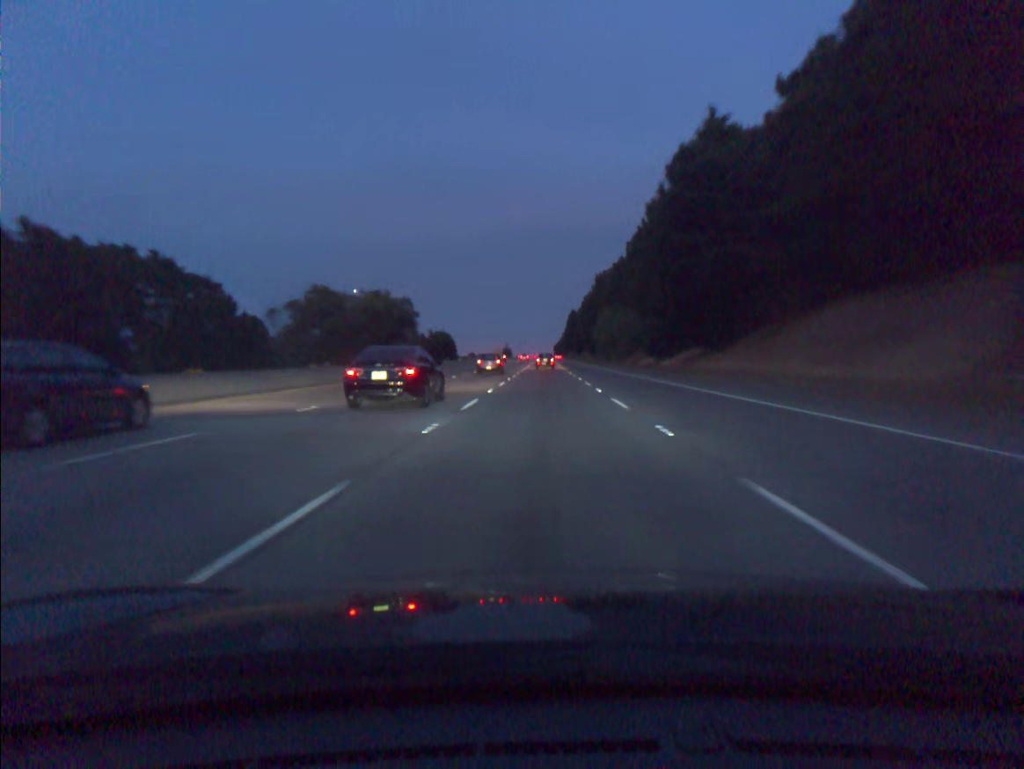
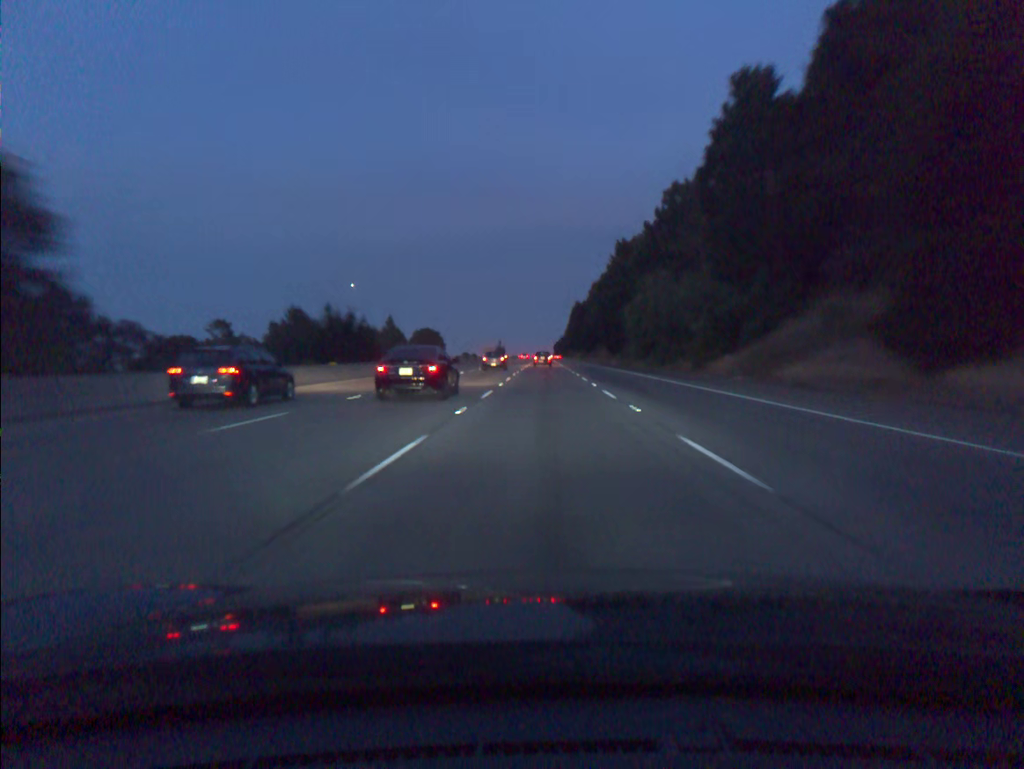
(0.0, +54.4) m; 0°
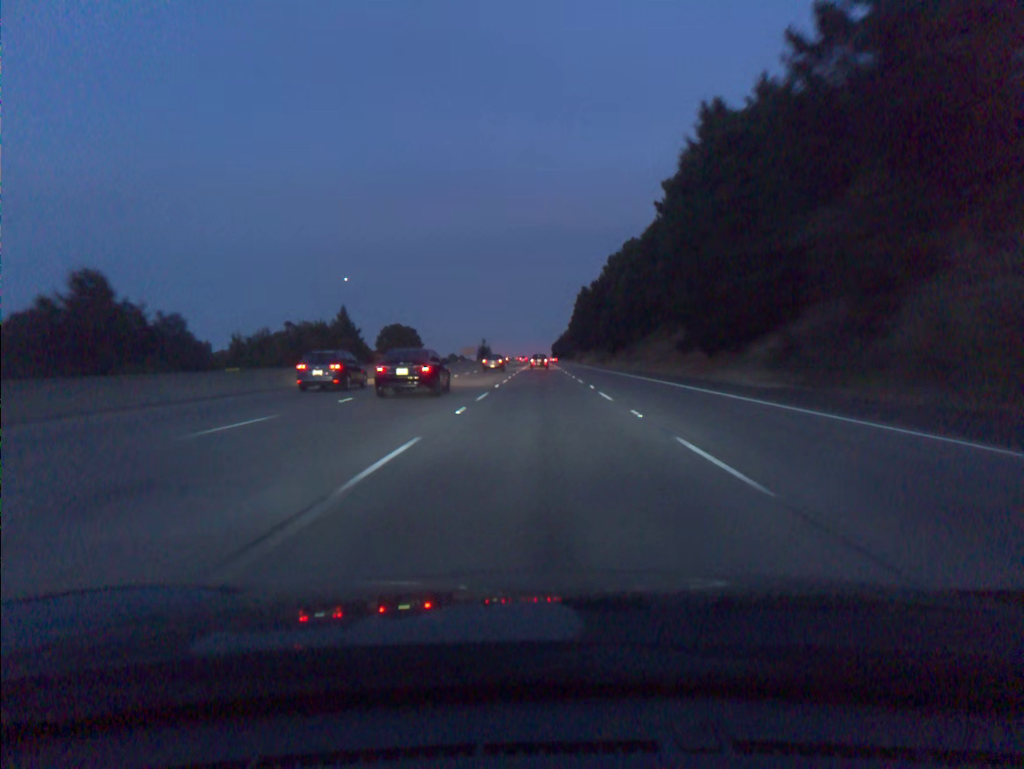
(+0.2, +73.4) m; 0°
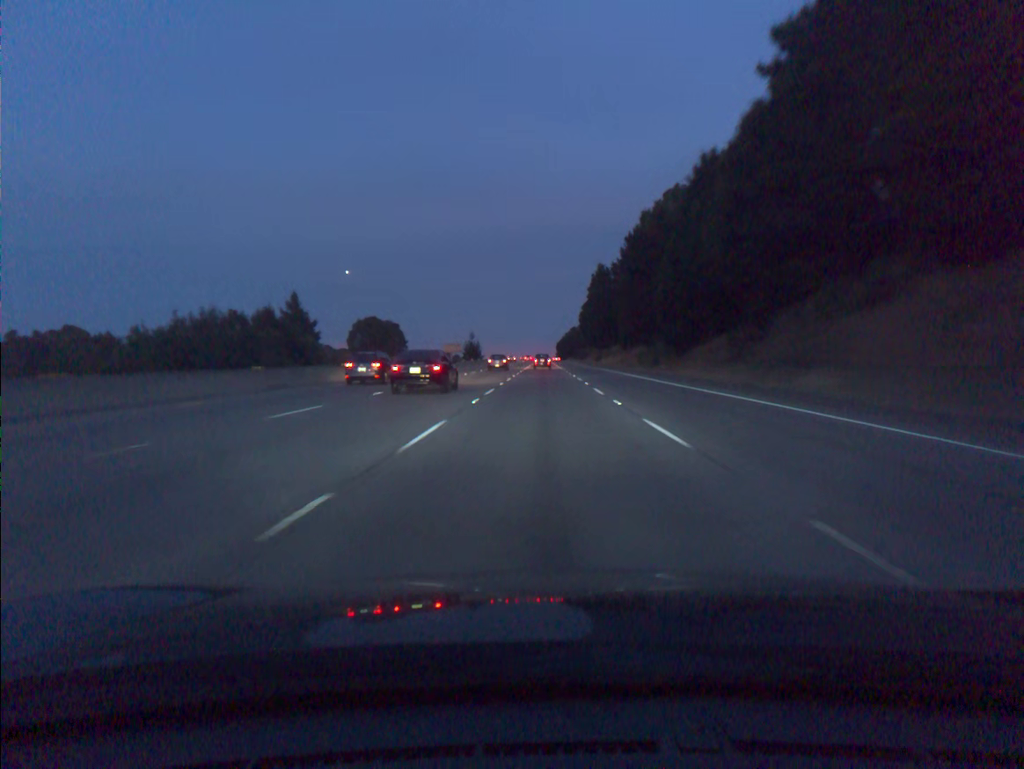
(-0.1, +55.4) m; 0°
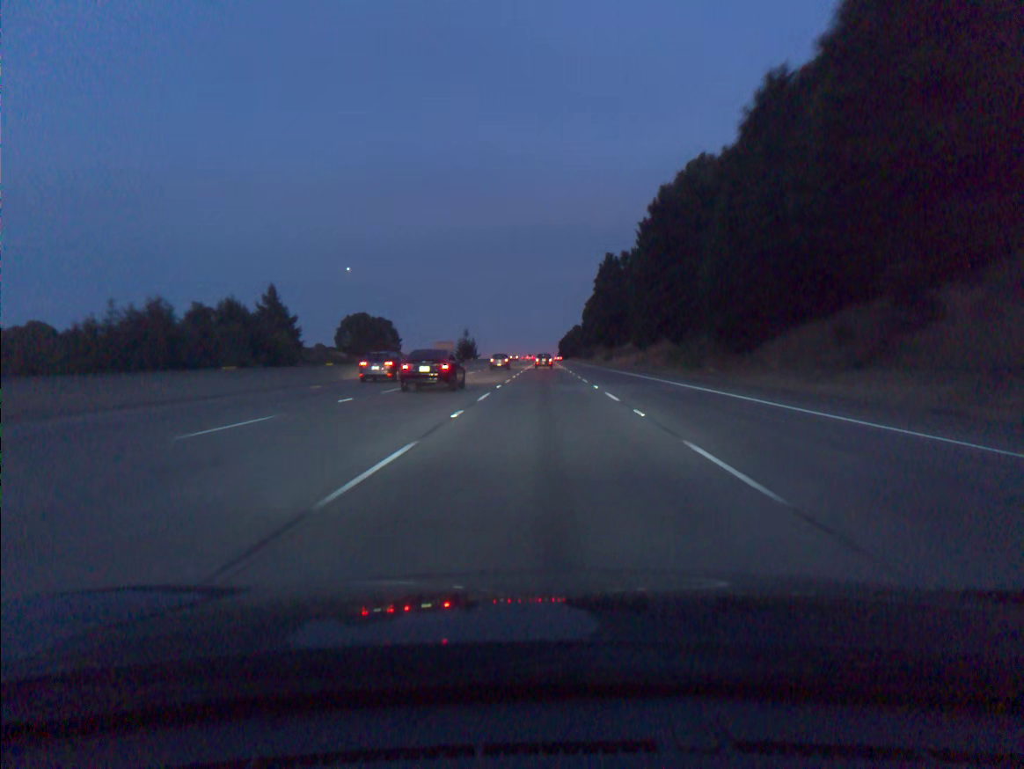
(0.0, +18.4) m; 0°
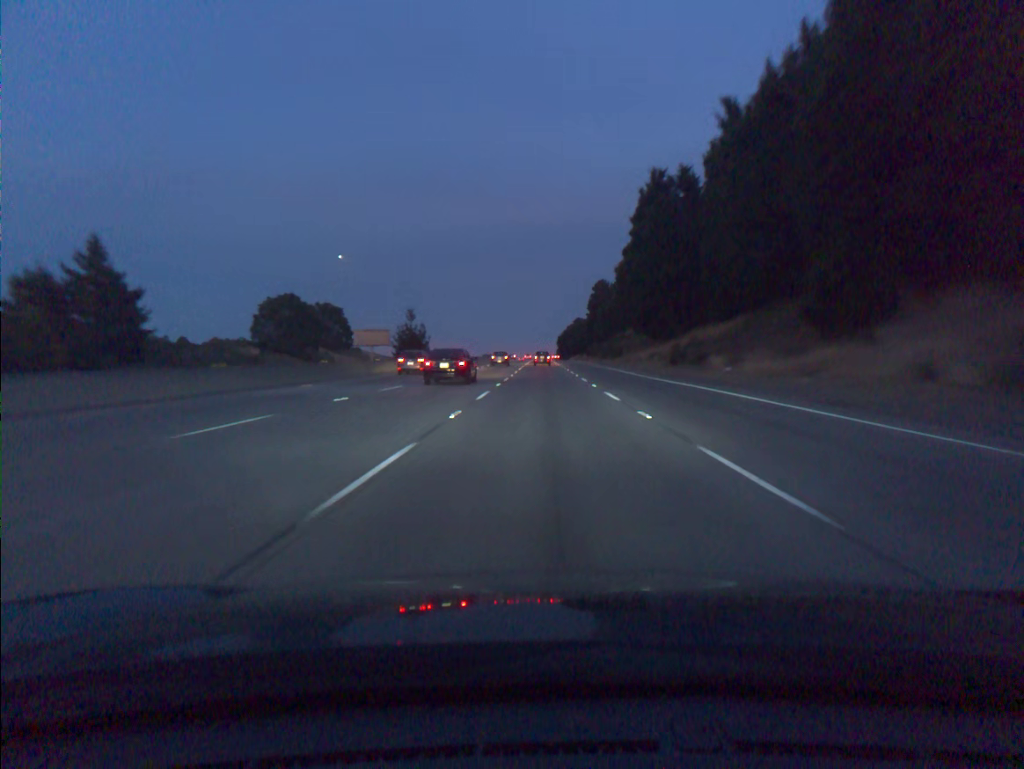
(+0.1, +73.5) m; 0°
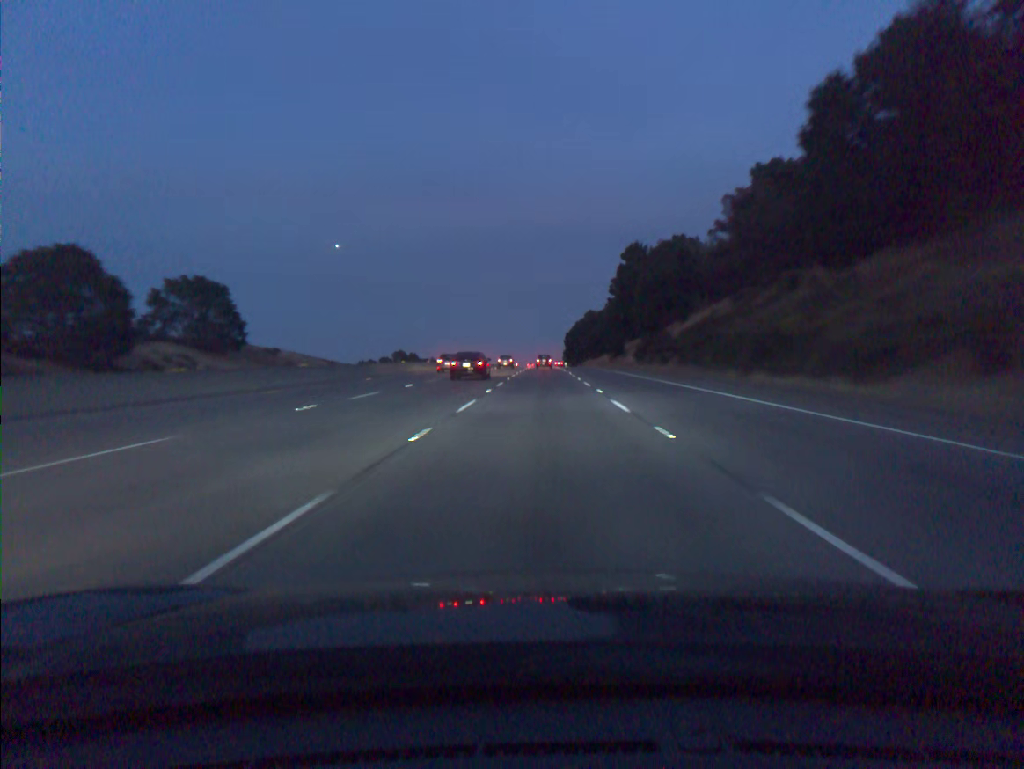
(0.0, +91.6) m; 0°
